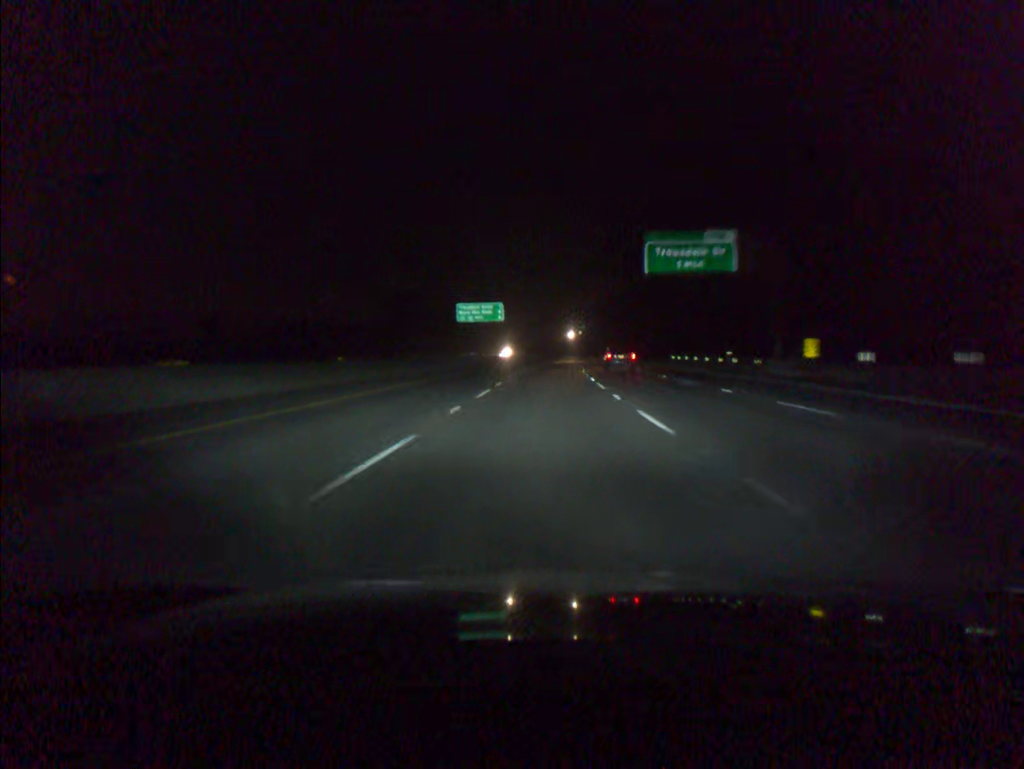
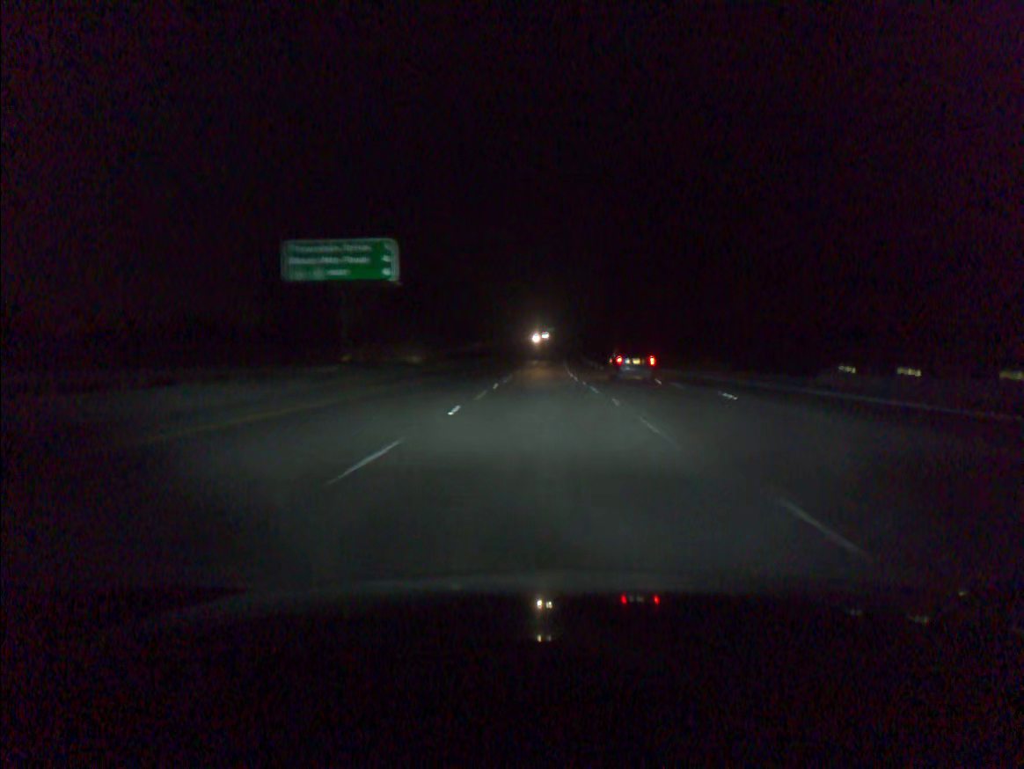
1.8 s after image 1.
(+1.2, +58.8) m; +3°
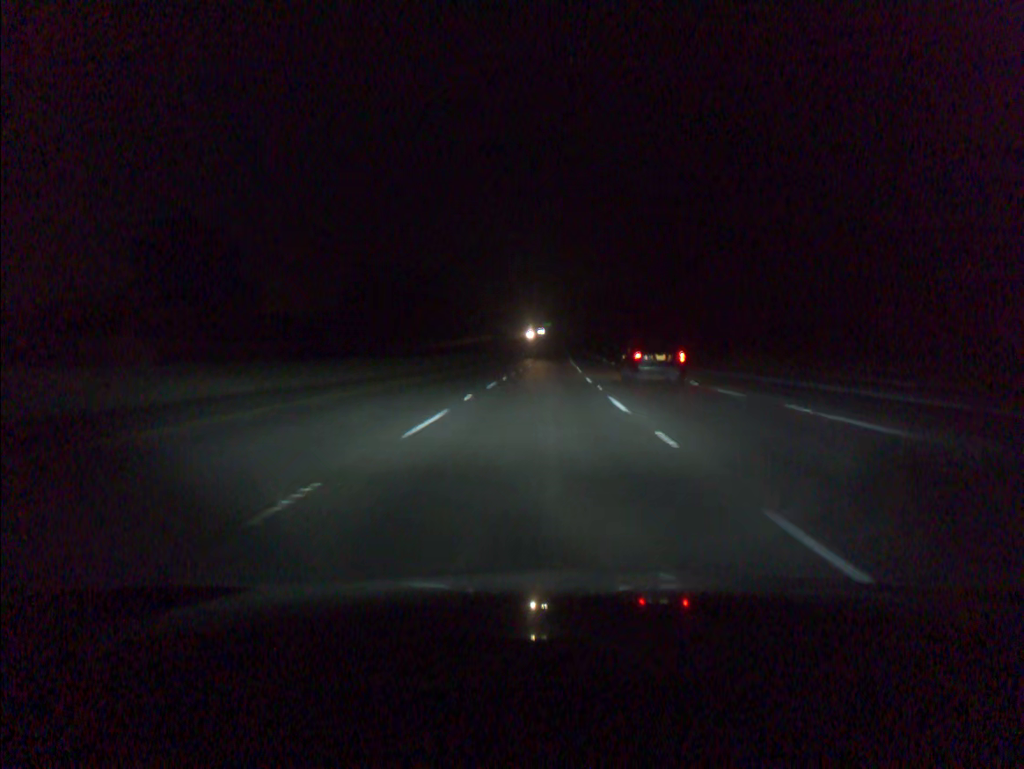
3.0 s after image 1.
(+0.1, +39.2) m; 0°
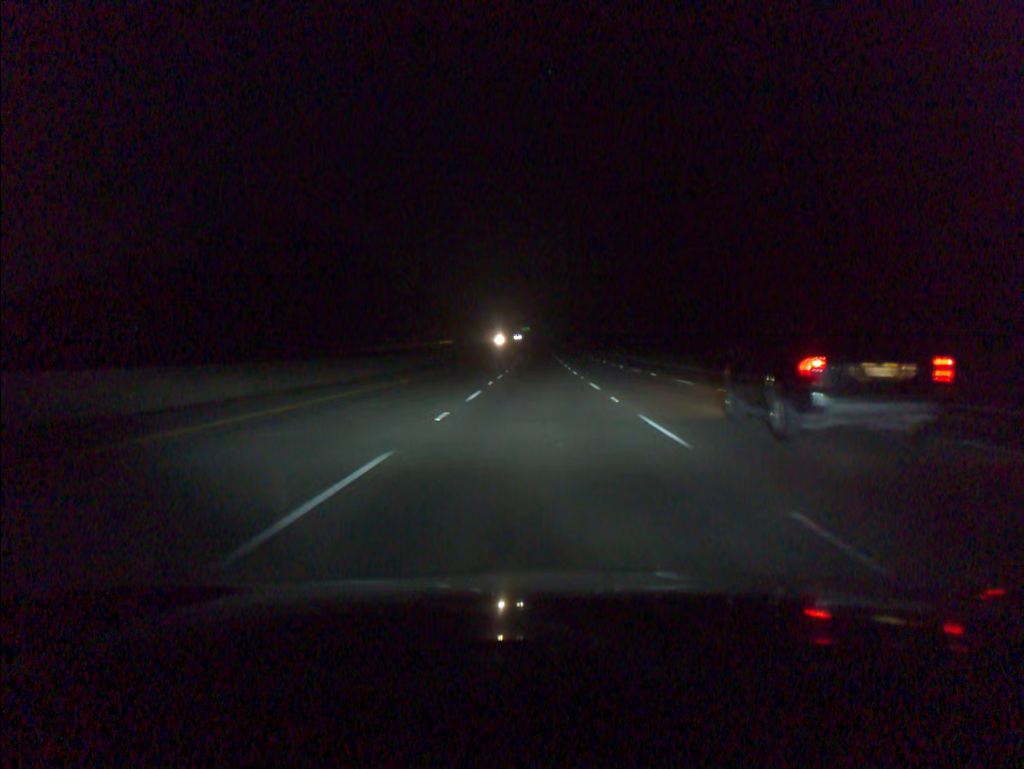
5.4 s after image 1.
(+1.1, +78.4) m; +1°
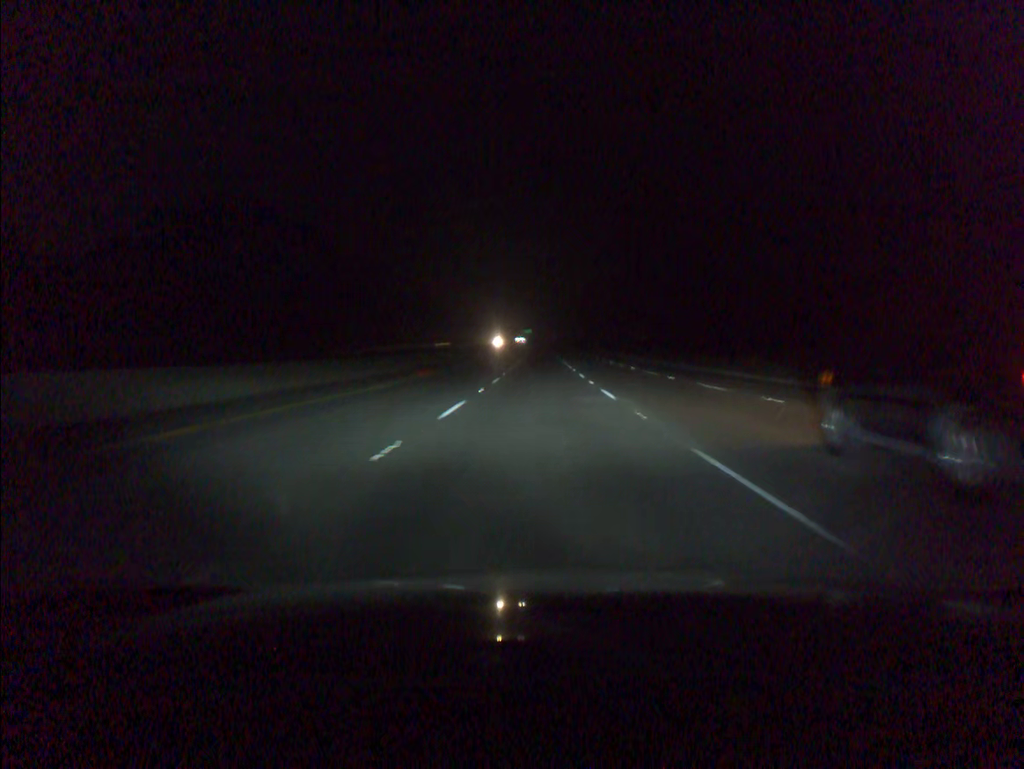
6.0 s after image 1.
(0.0, +19.6) m; 0°
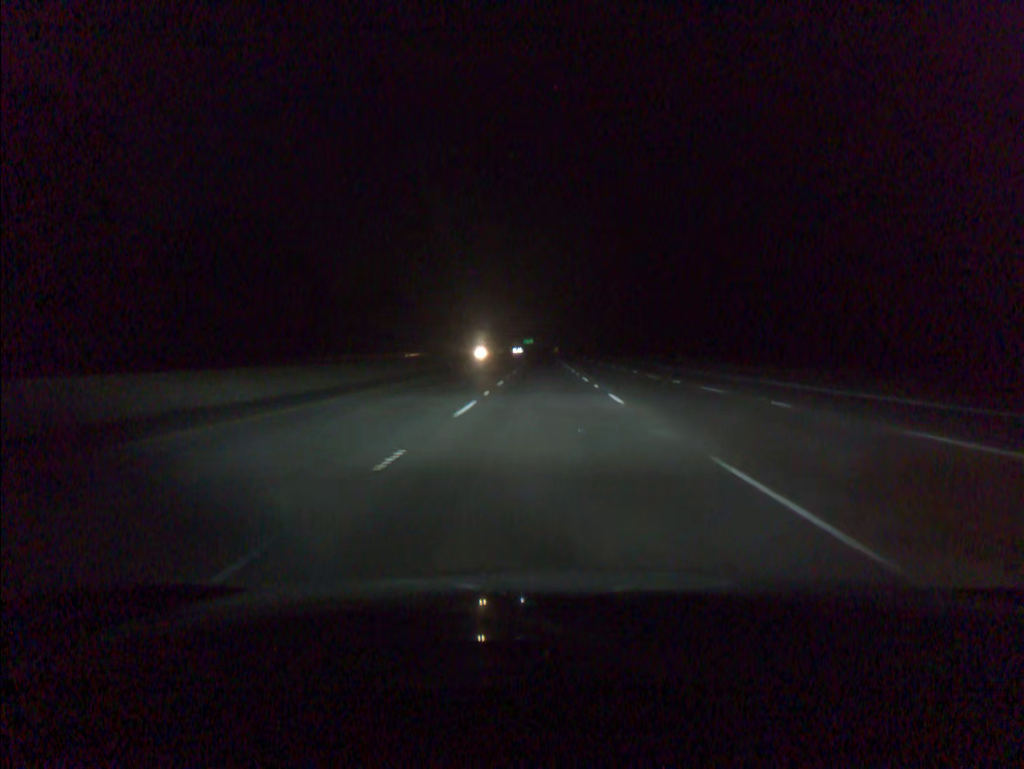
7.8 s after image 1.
(-0.1, +58.6) m; 0°
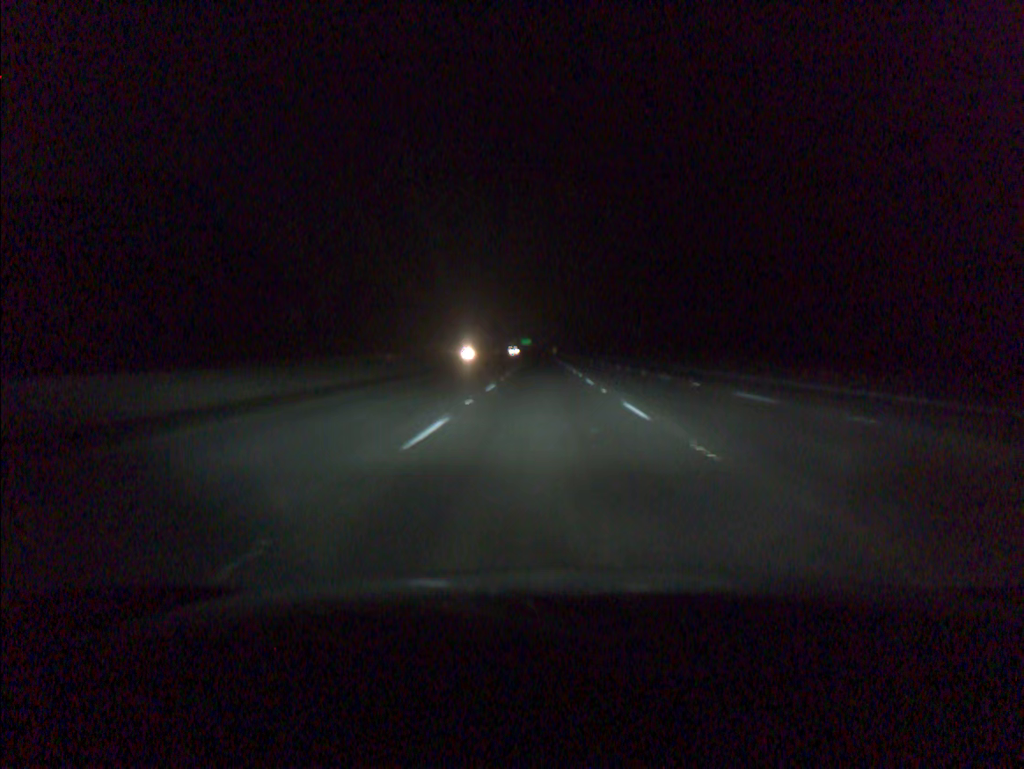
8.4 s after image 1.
(0.0, +19.4) m; 0°
